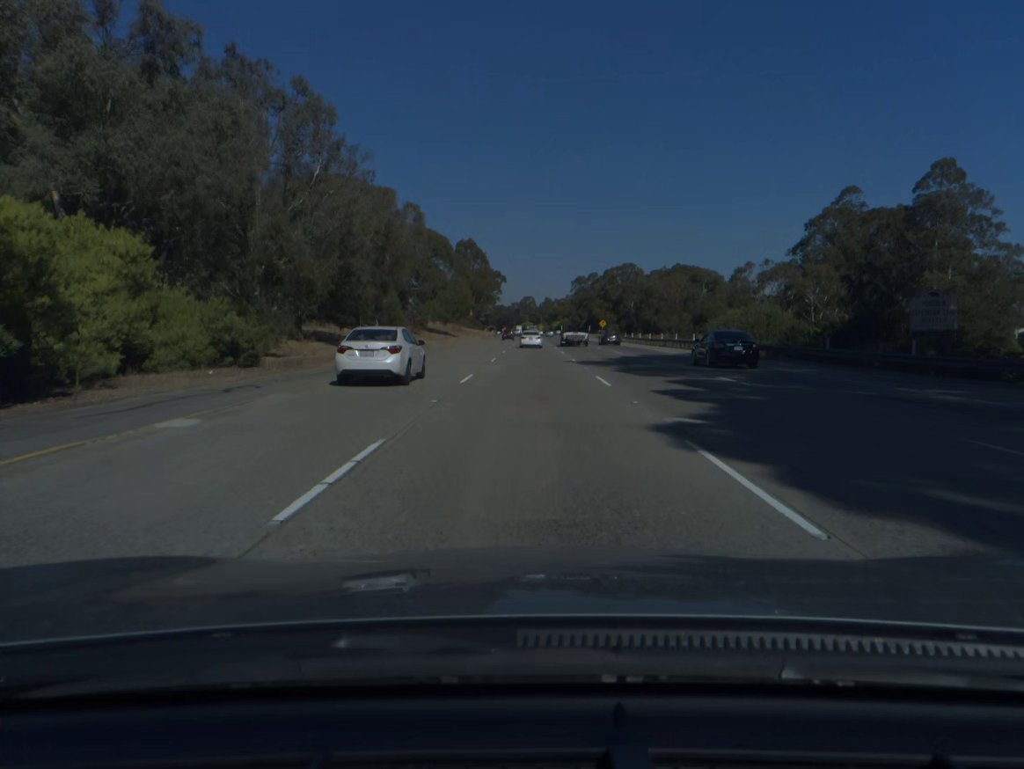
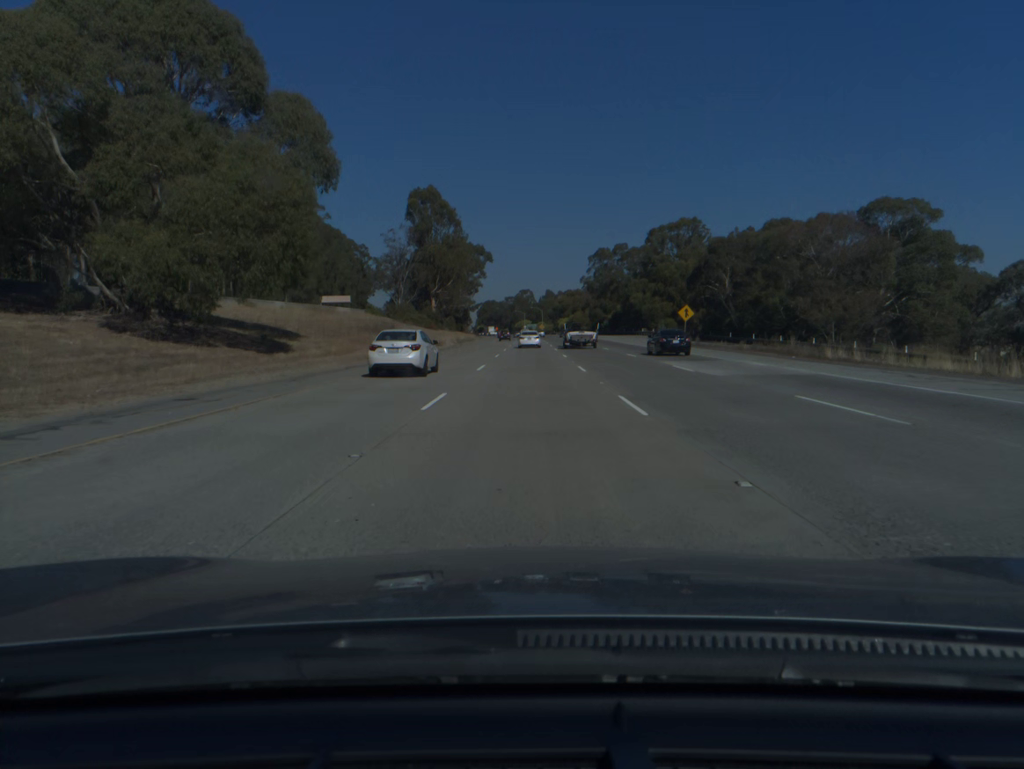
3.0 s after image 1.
(+0.2, +95.2) m; 0°
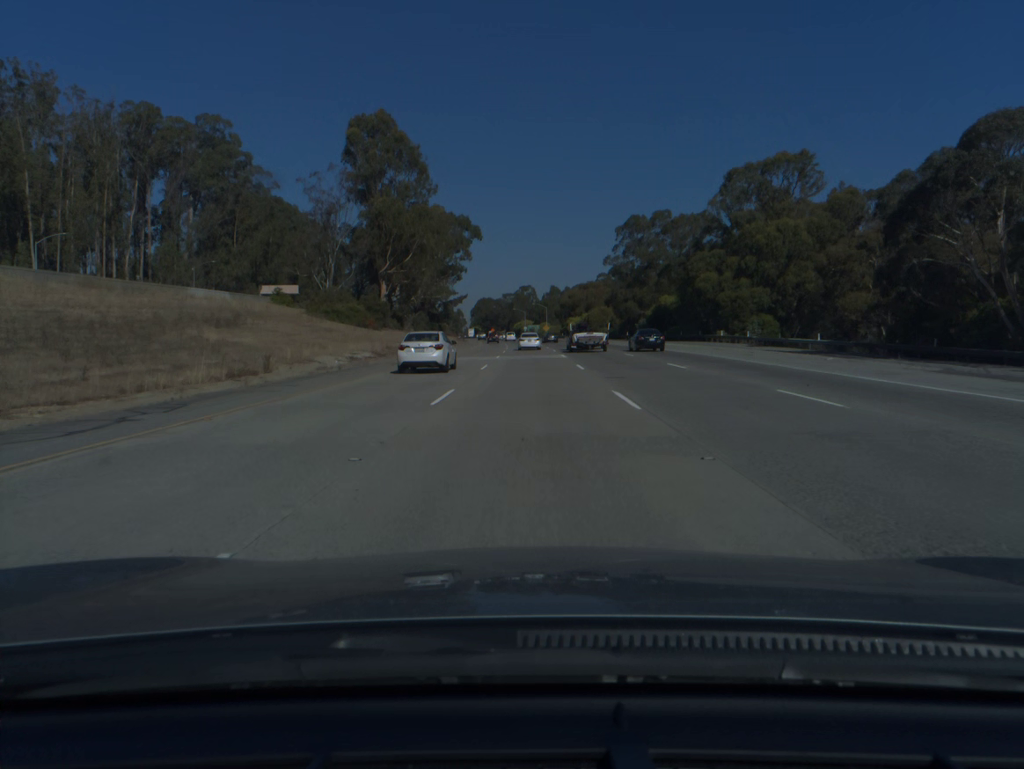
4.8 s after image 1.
(0.0, +57.2) m; 0°
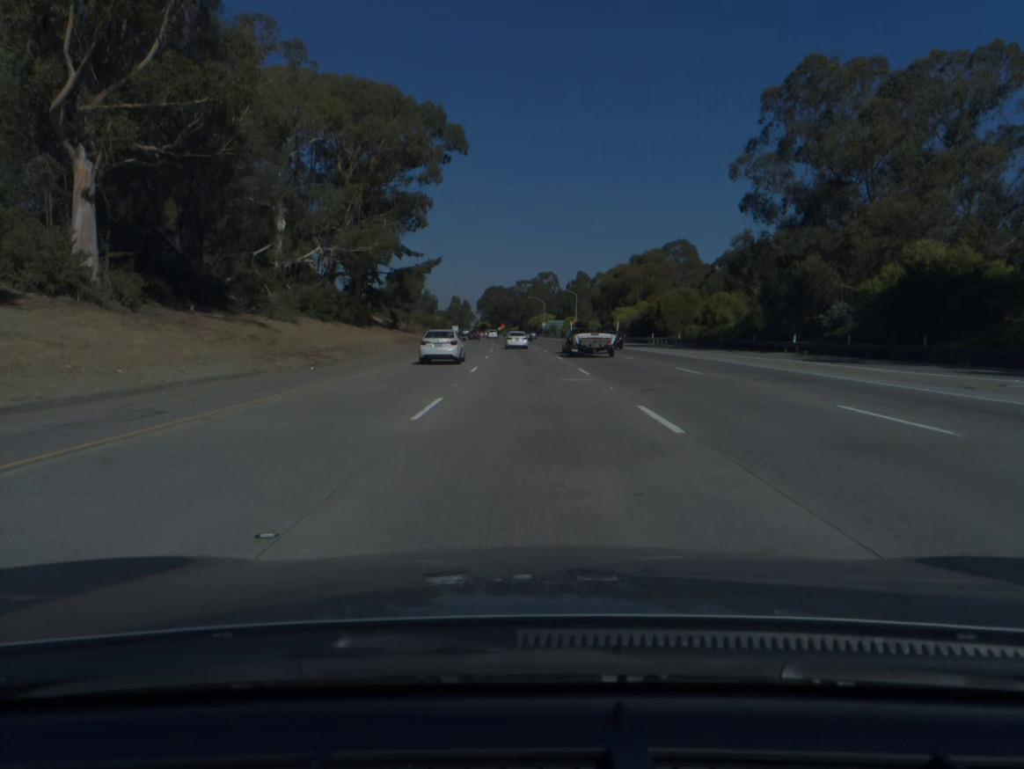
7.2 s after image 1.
(-0.5, +76.3) m; -1°
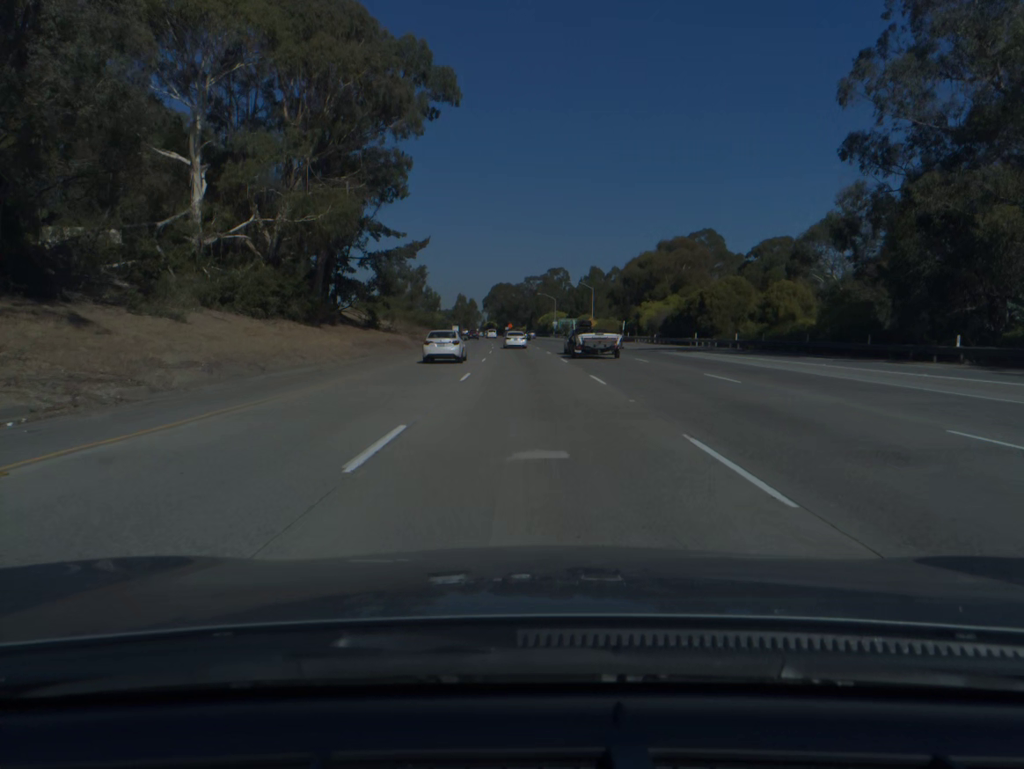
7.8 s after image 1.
(-0.1, +19.1) m; -1°
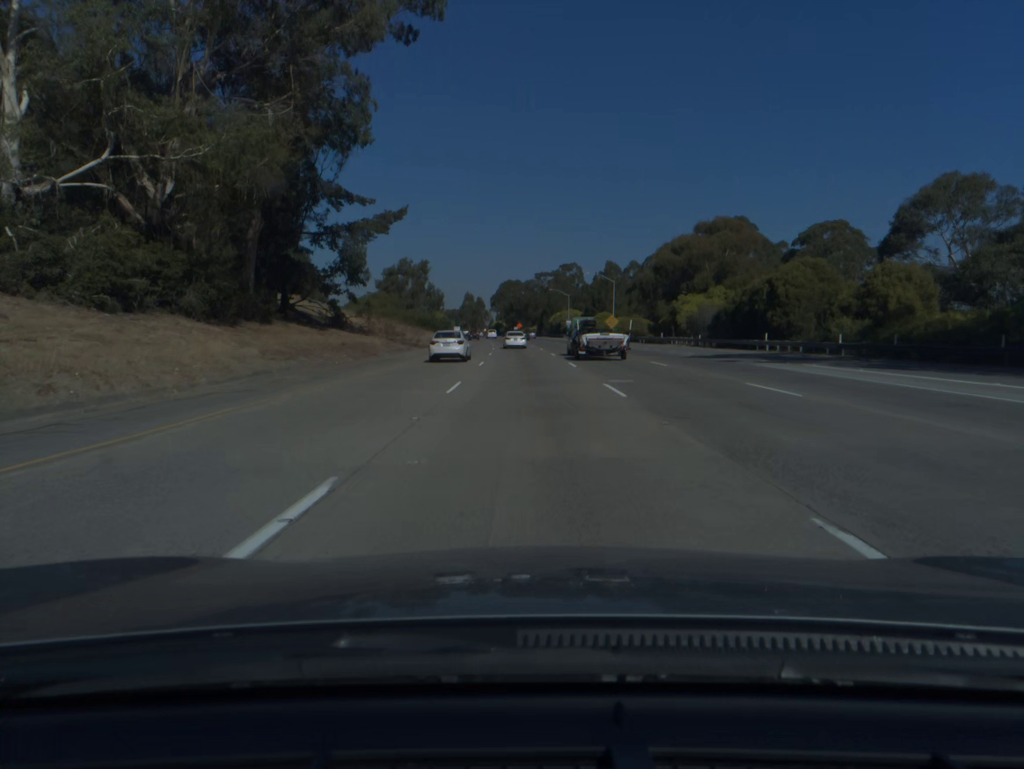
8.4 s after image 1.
(-0.1, +19.1) m; -1°
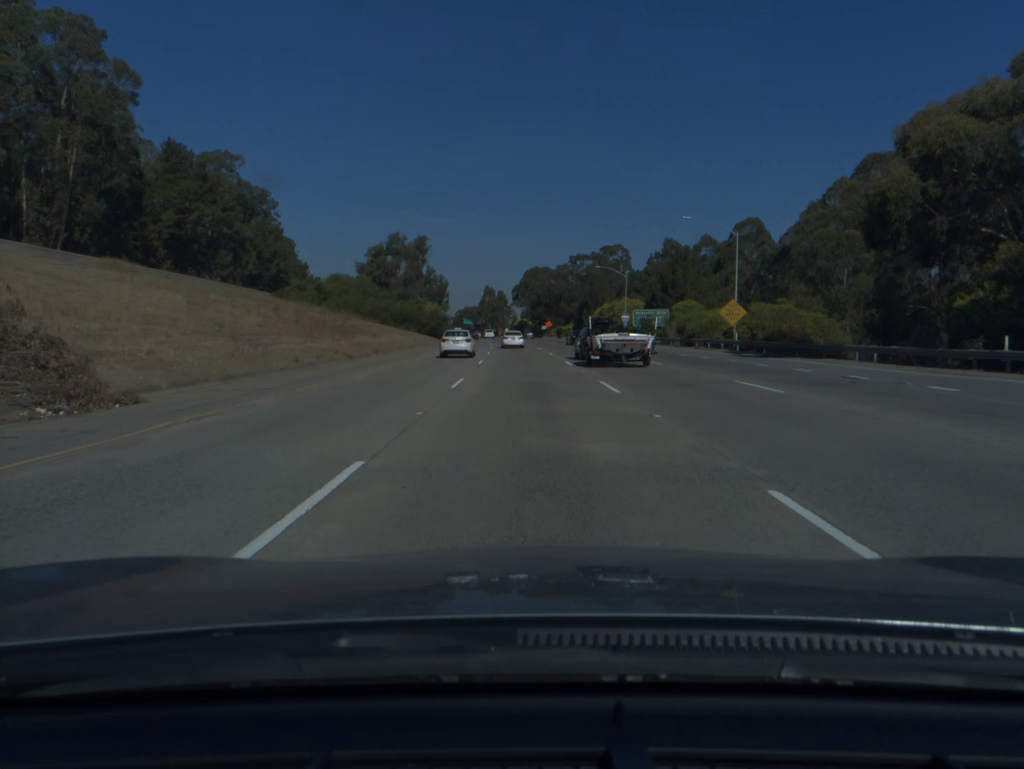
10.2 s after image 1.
(-1.0, +57.3) m; -2°
